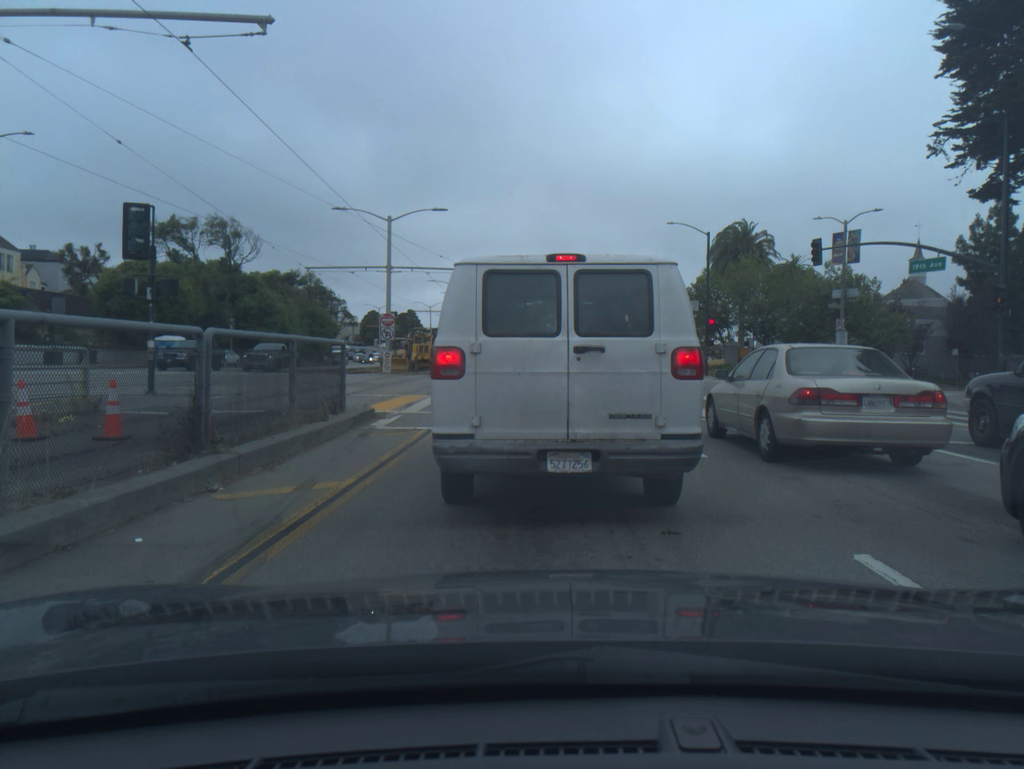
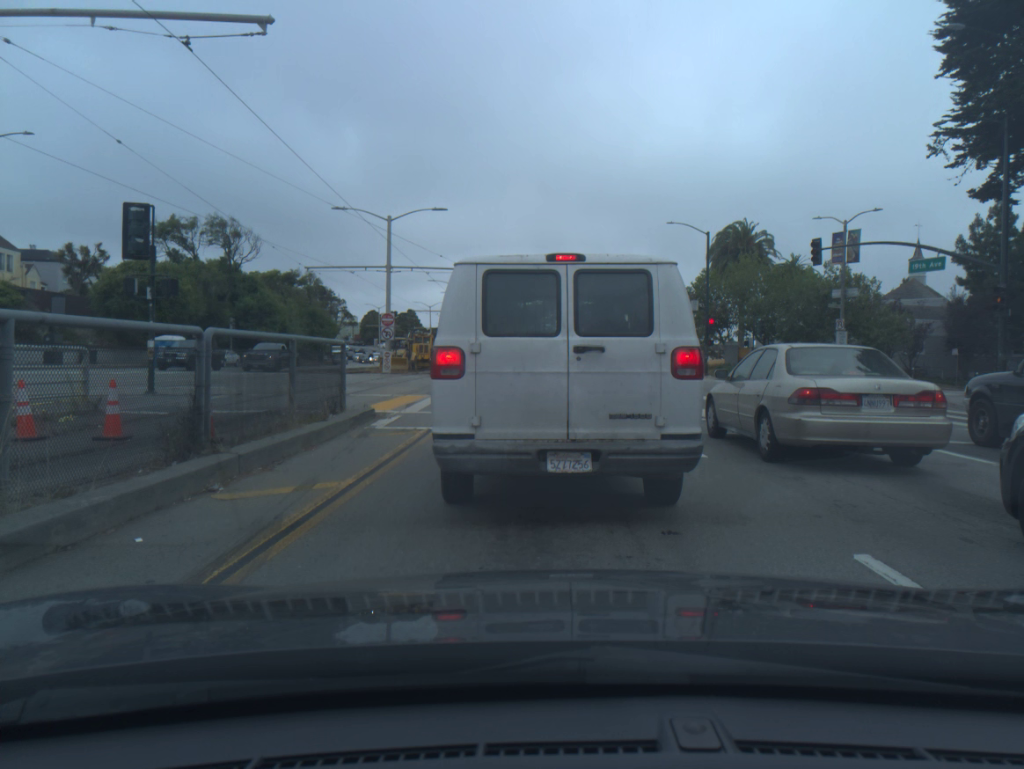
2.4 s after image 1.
(0.0, 0.0) m; 0°
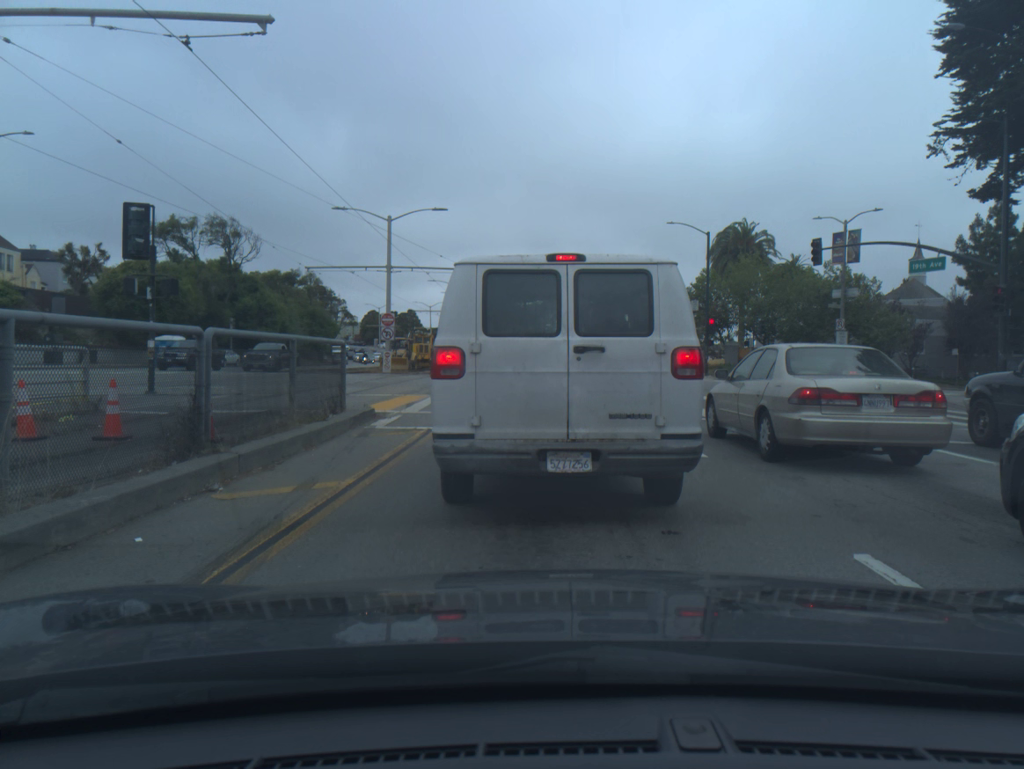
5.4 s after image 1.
(0.0, 0.0) m; 0°
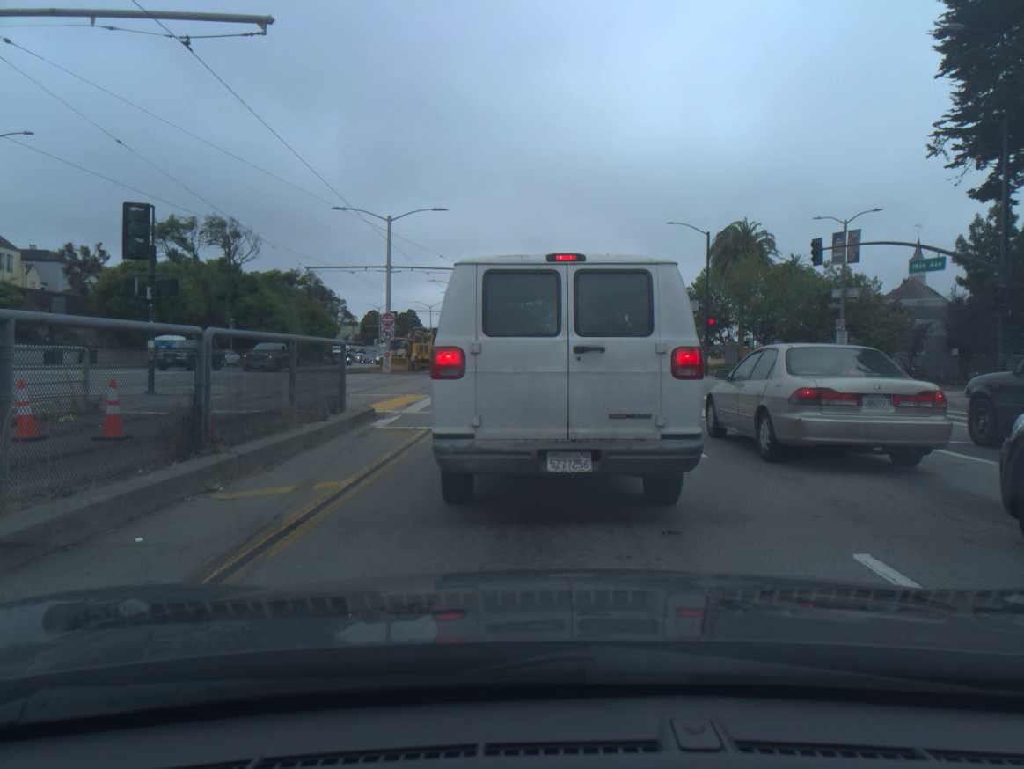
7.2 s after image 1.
(0.0, 0.0) m; 0°
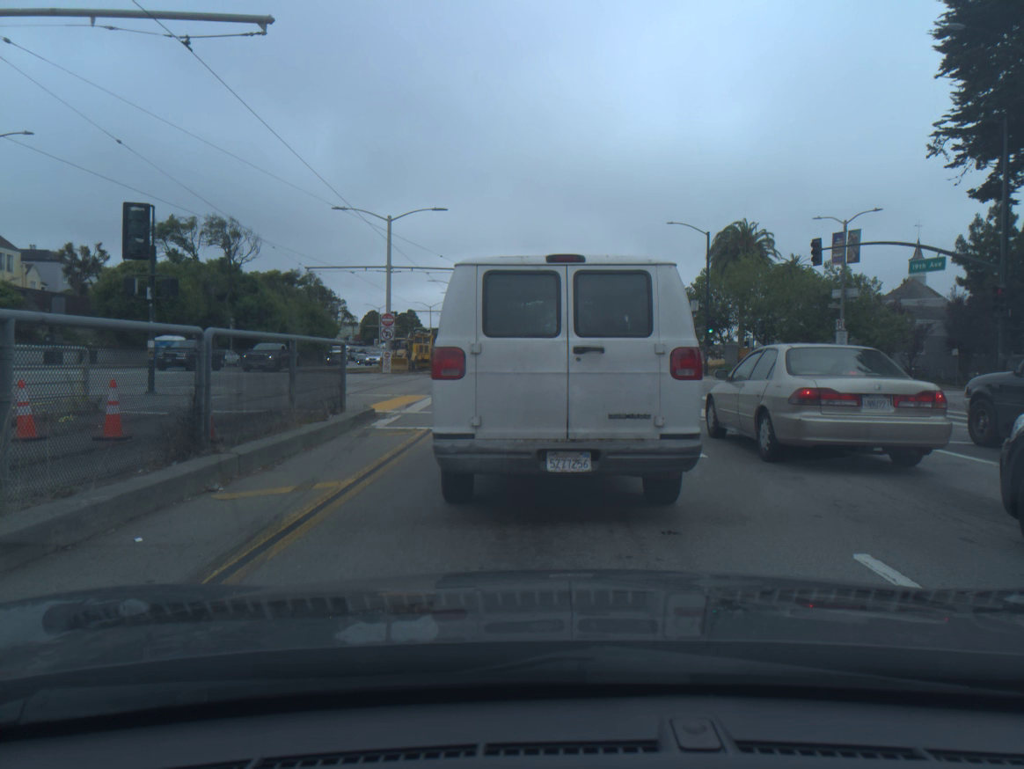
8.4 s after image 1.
(0.0, 0.0) m; 0°
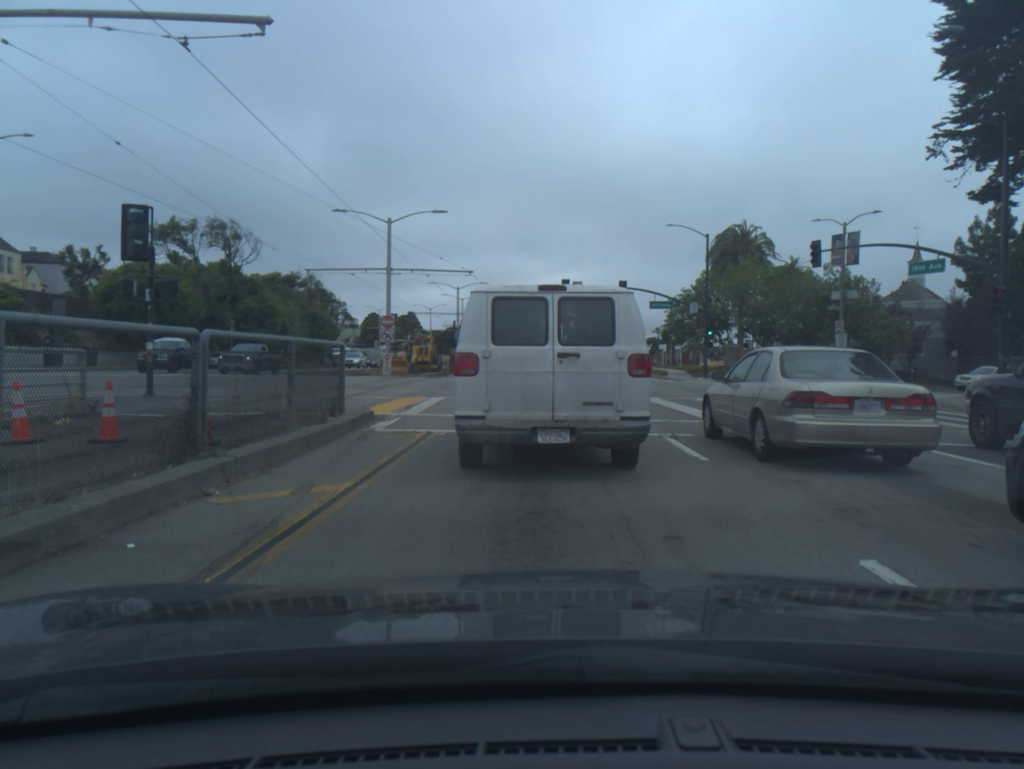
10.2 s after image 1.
(0.0, +0.1) m; 0°
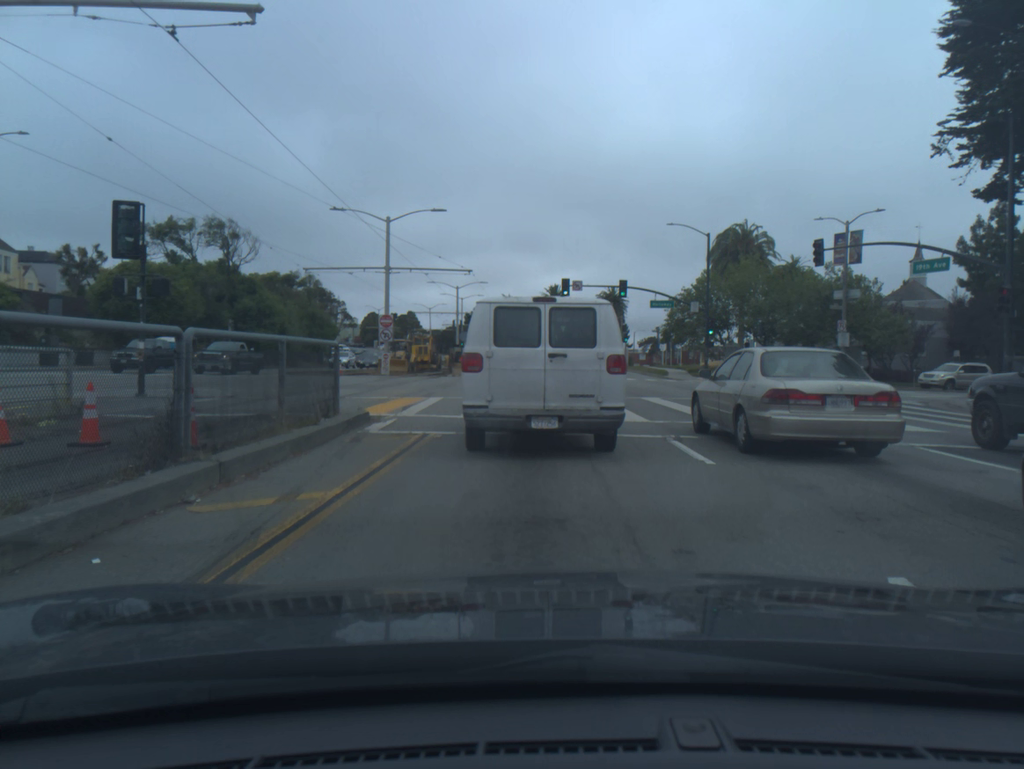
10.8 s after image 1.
(0.0, +0.4) m; 0°
